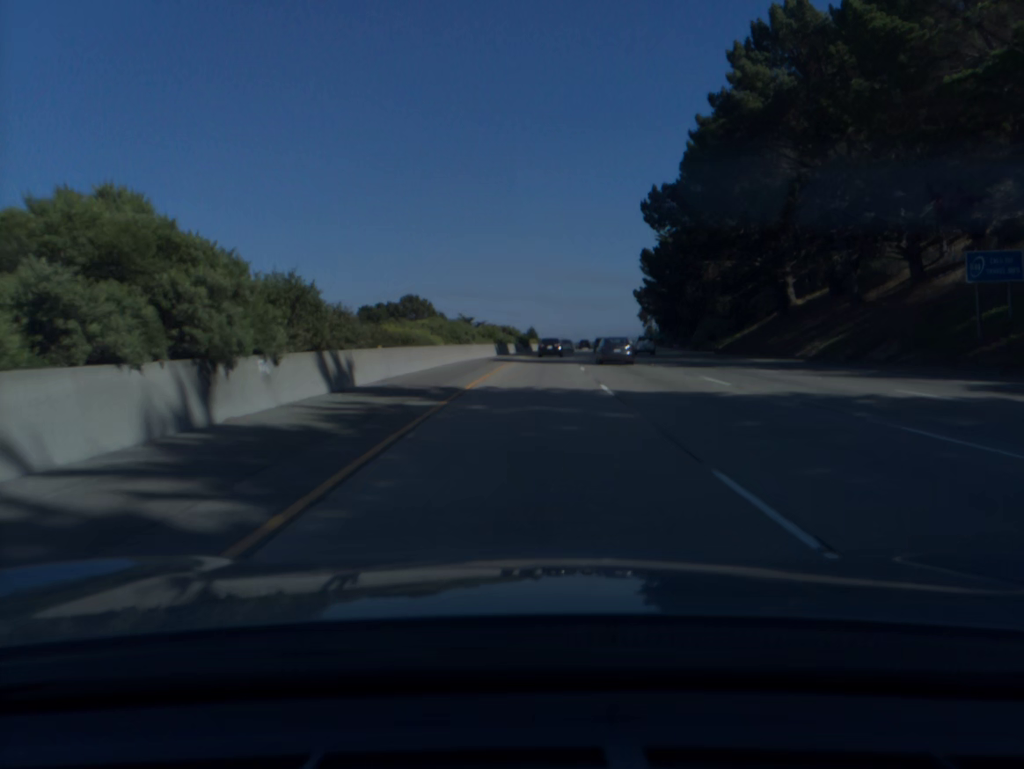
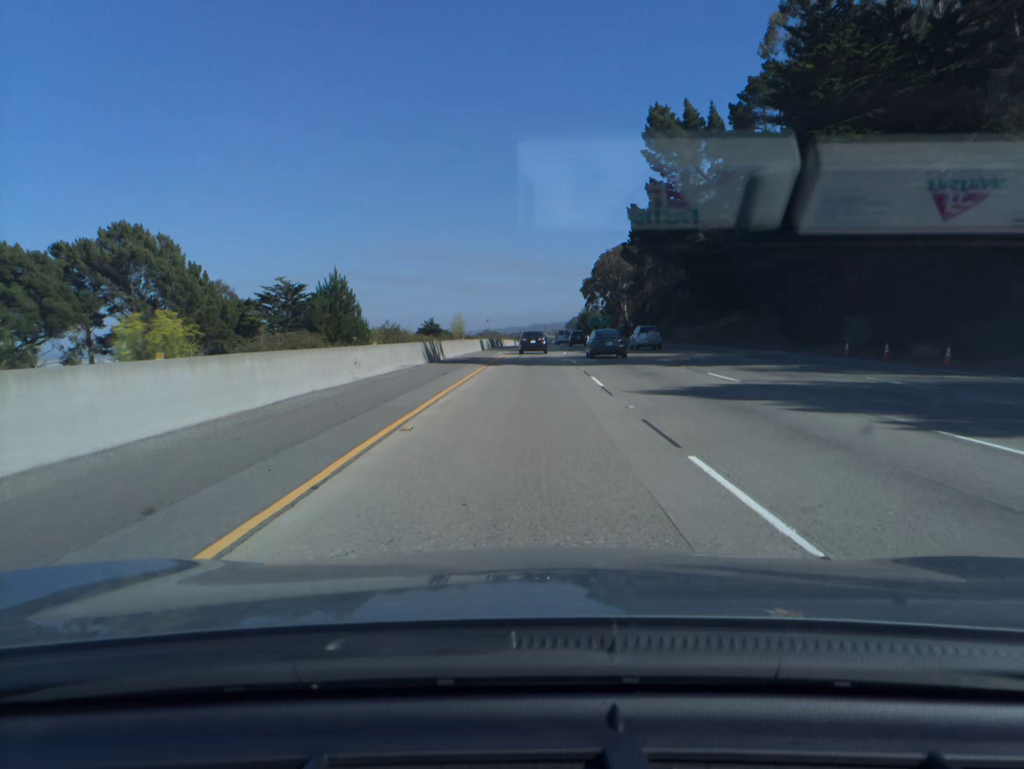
(+5.8, +101.4) m; +7°
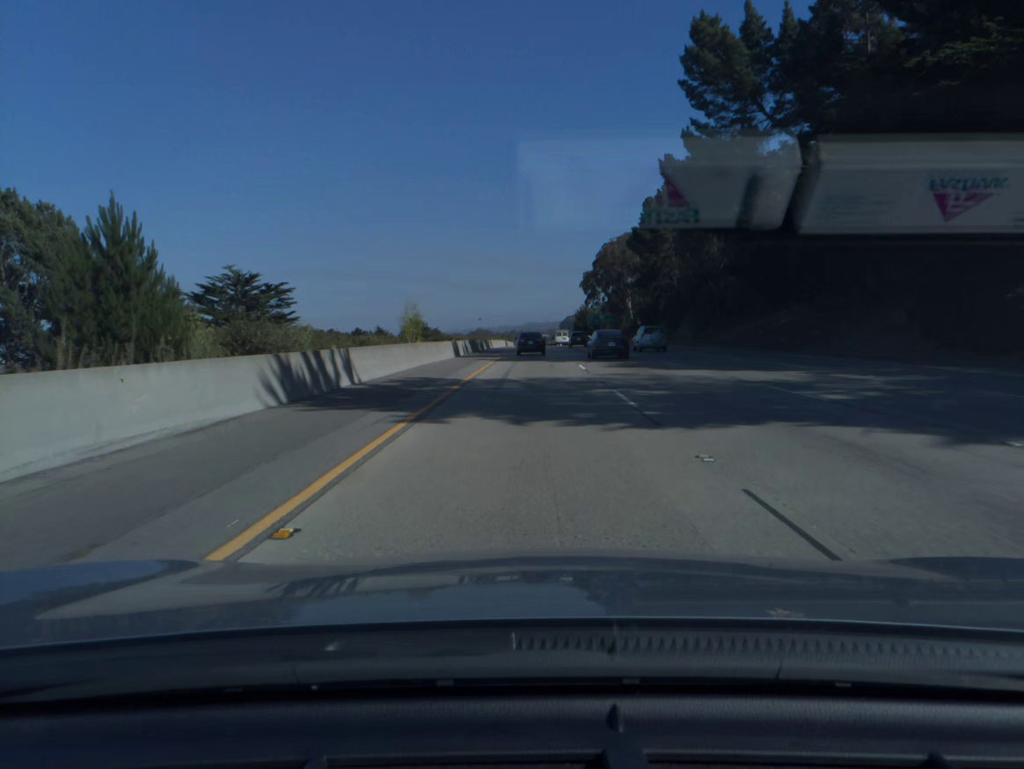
(+0.1, +20.2) m; 0°
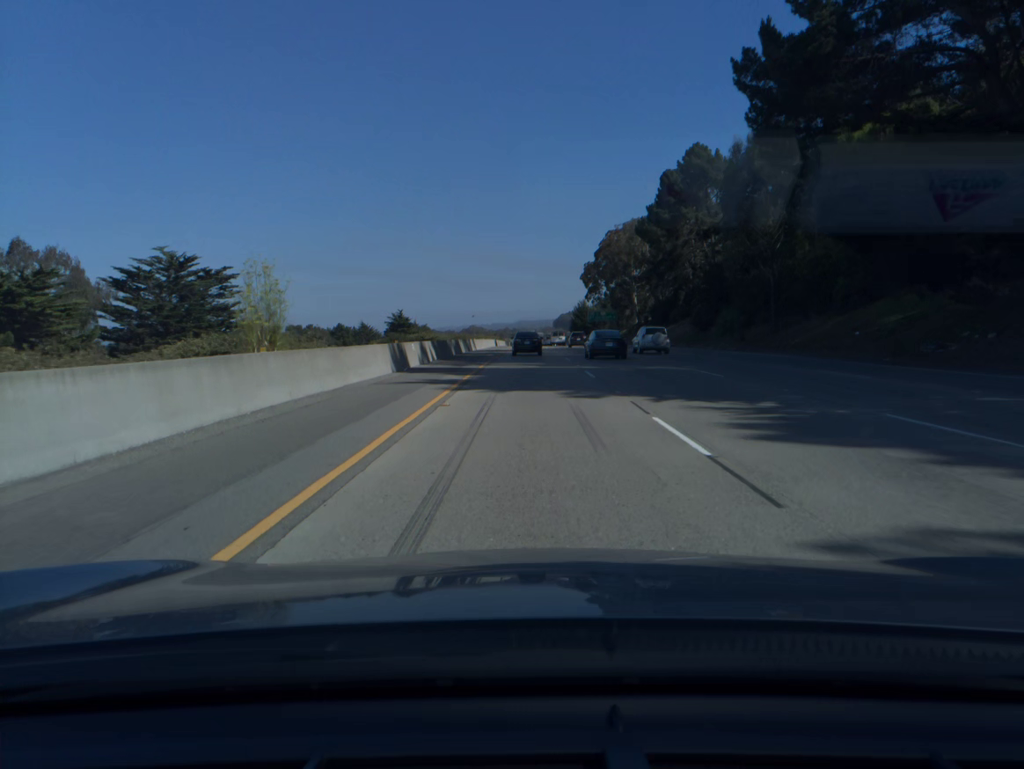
(+0.1, +20.0) m; 0°
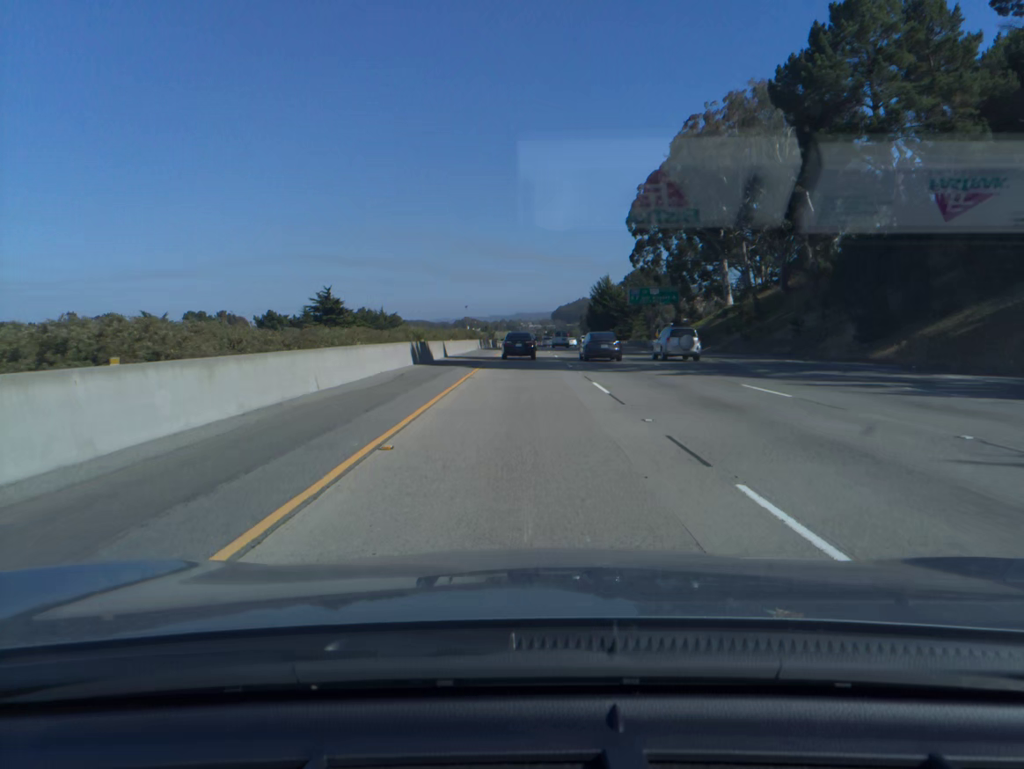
(+0.5, +78.4) m; 0°
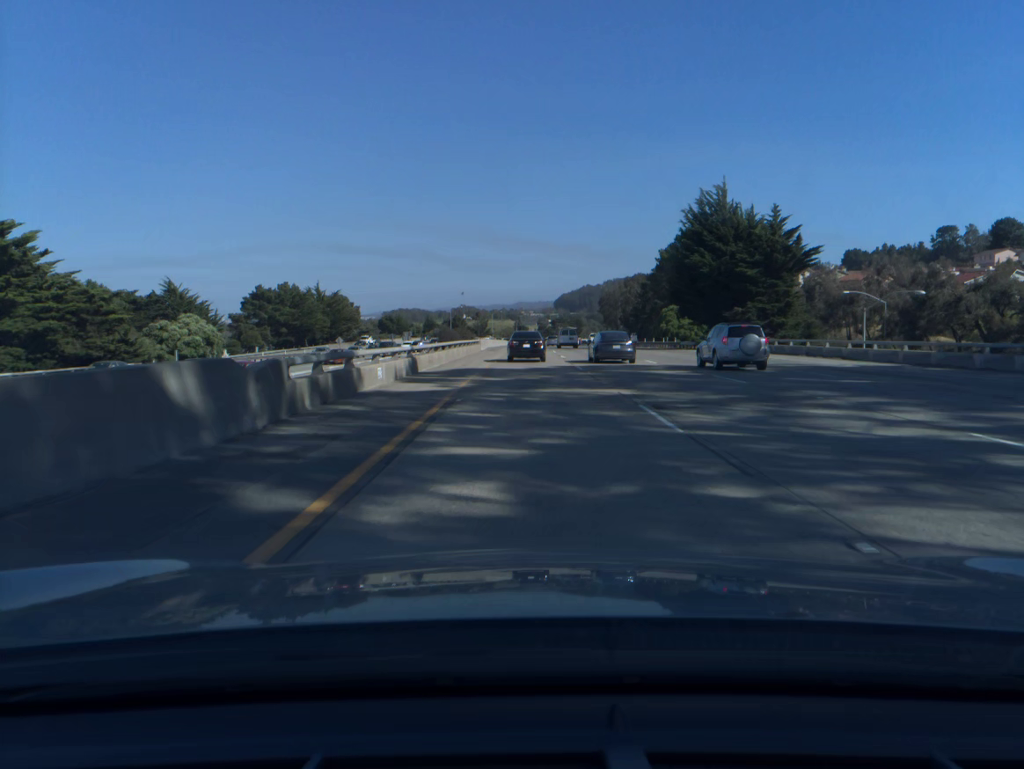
(-0.2, +94.9) m; 0°
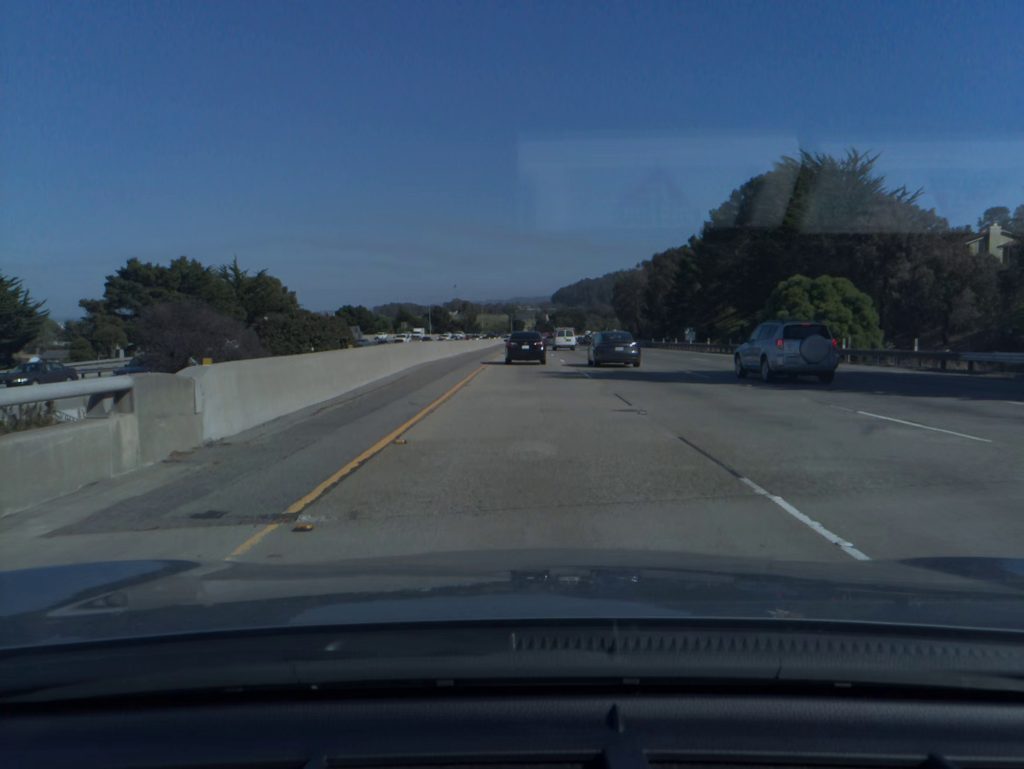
(+0.2, +55.5) m; 0°
